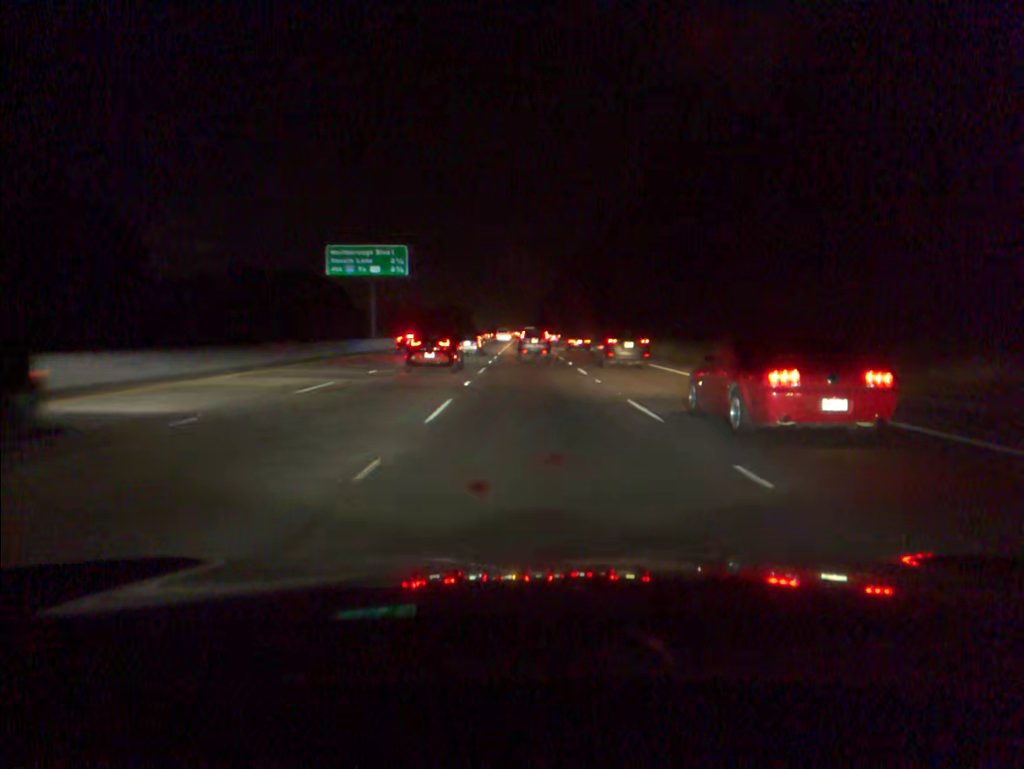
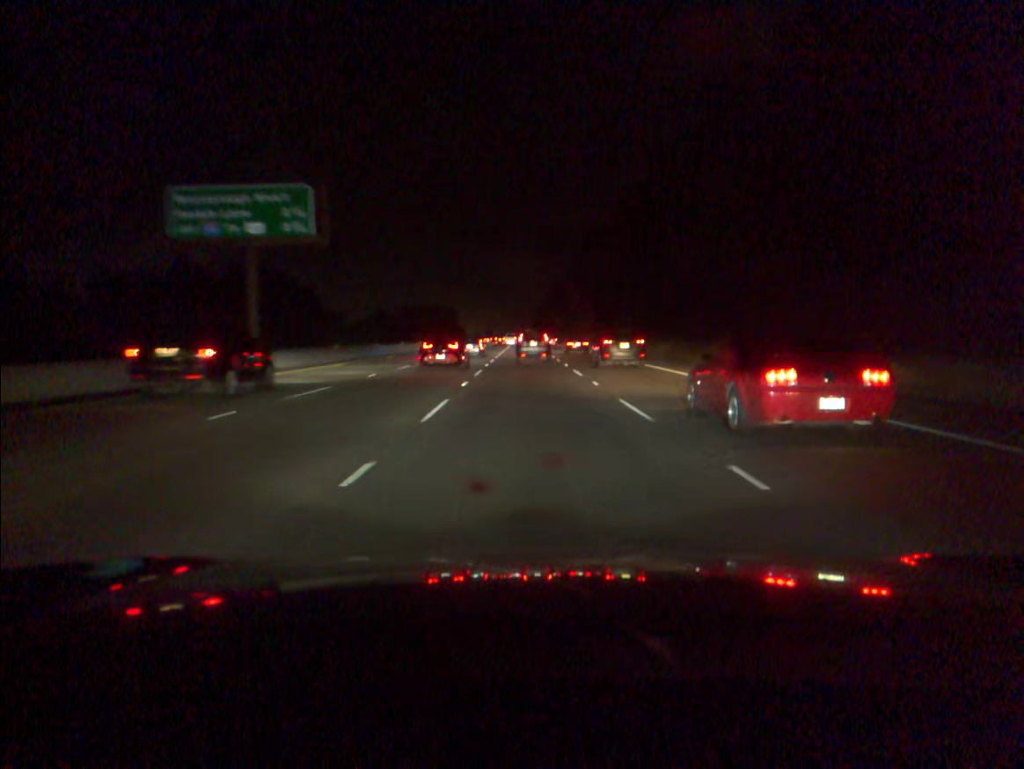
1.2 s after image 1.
(0.0, +29.2) m; 0°
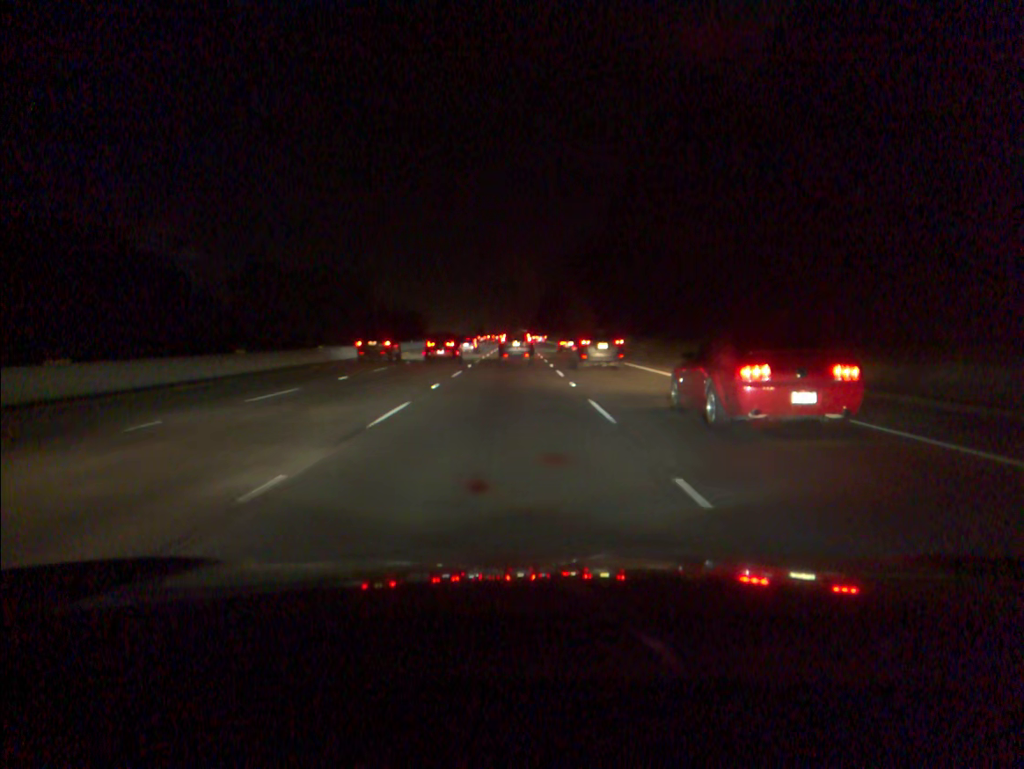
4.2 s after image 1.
(+0.3, +73.8) m; 0°
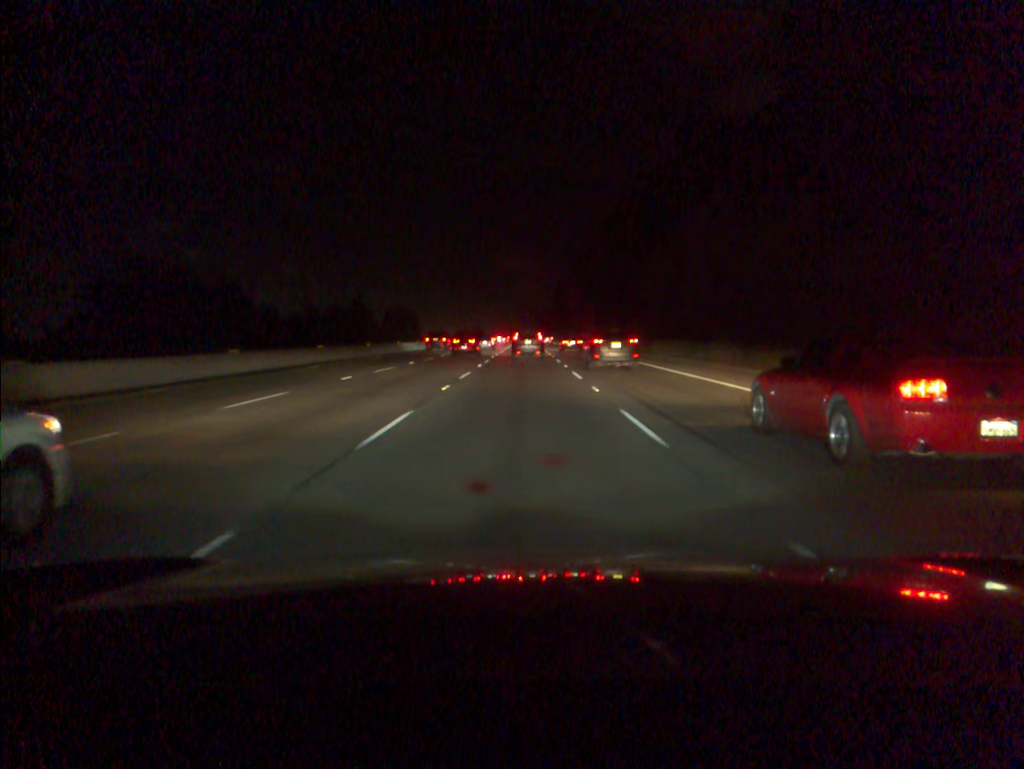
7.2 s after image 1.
(-0.7, +75.3) m; 0°
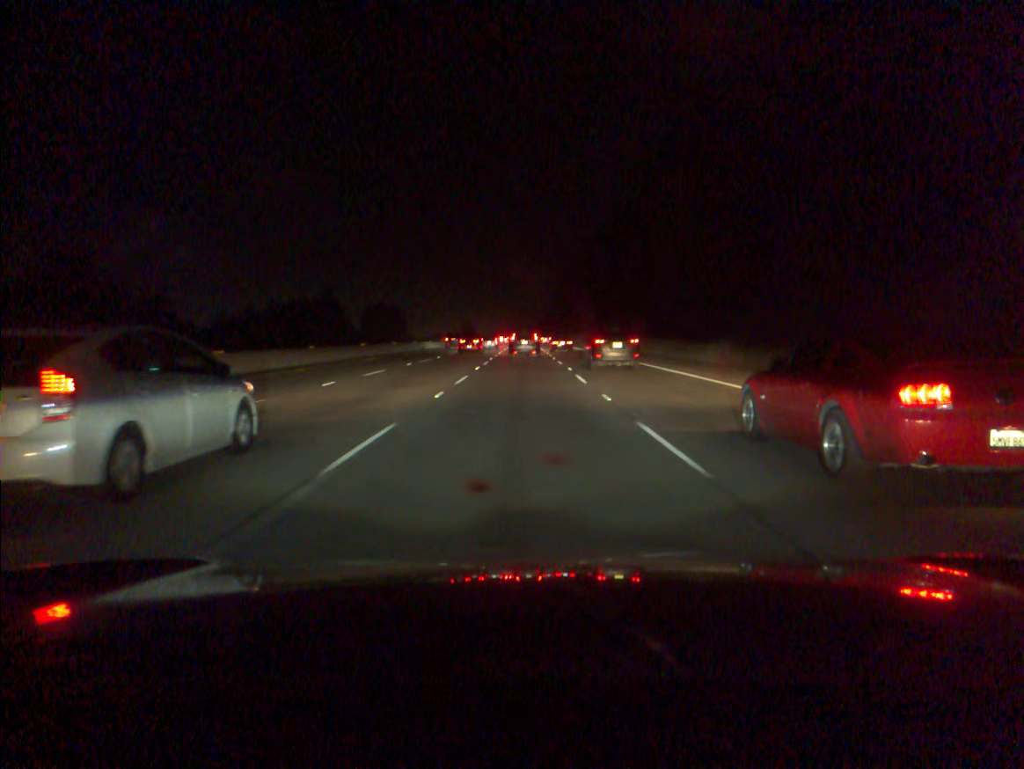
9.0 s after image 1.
(0.0, +45.8) m; 0°
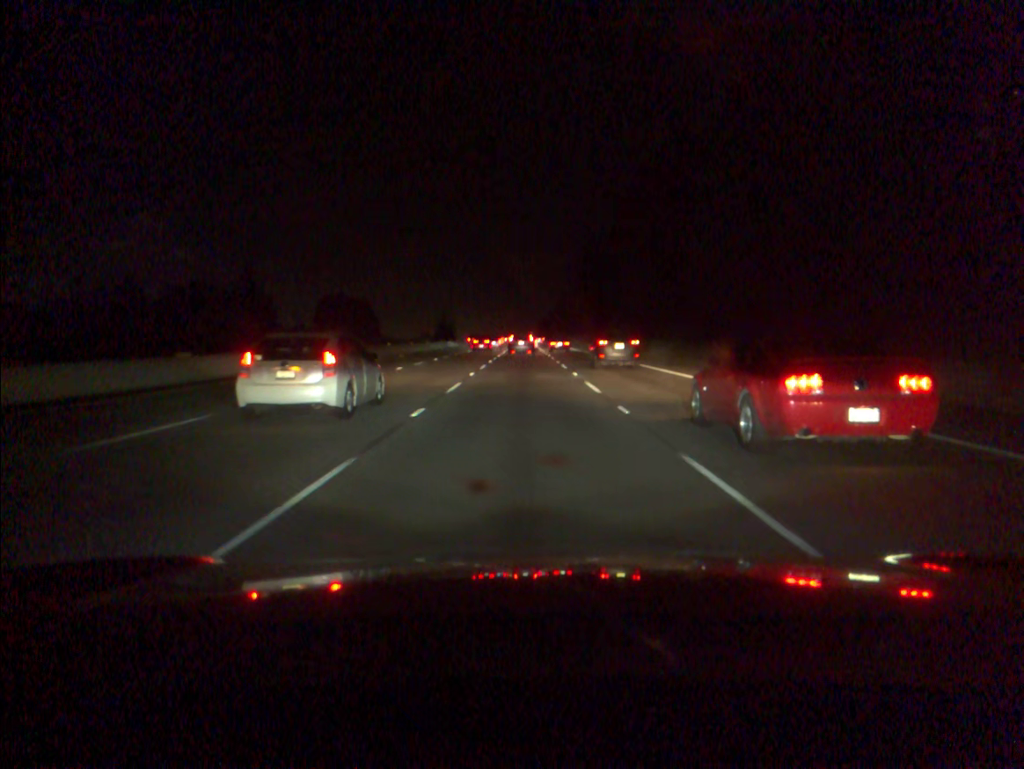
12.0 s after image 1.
(0.0, +76.4) m; 0°
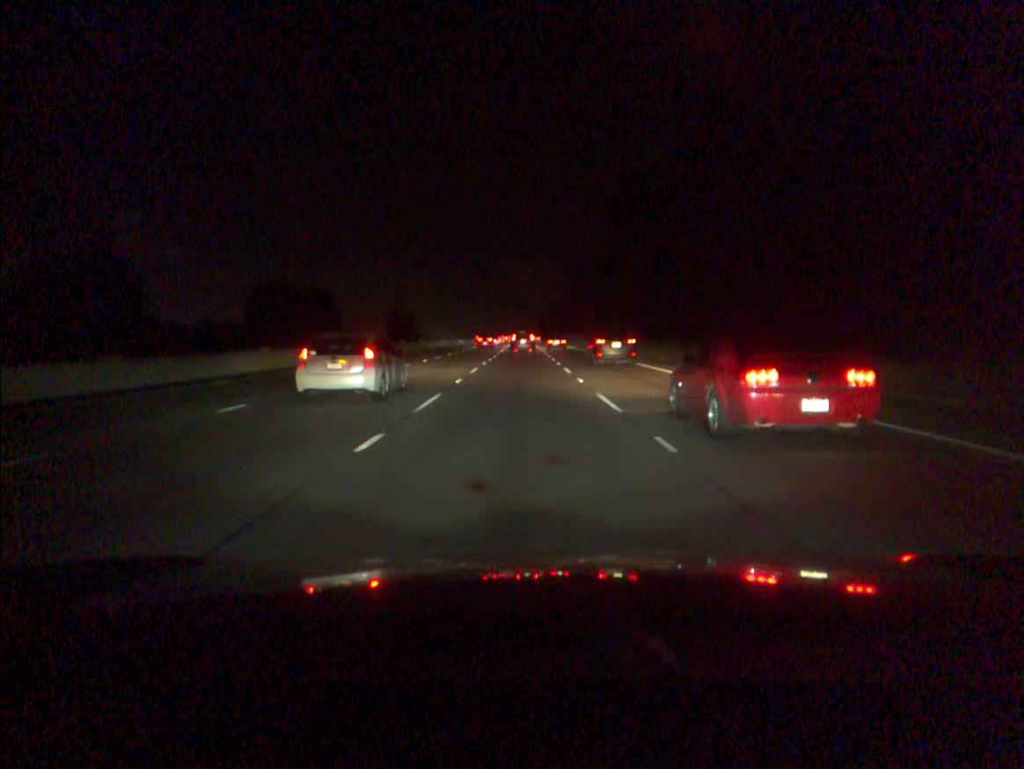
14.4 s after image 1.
(0.0, +63.1) m; 0°
